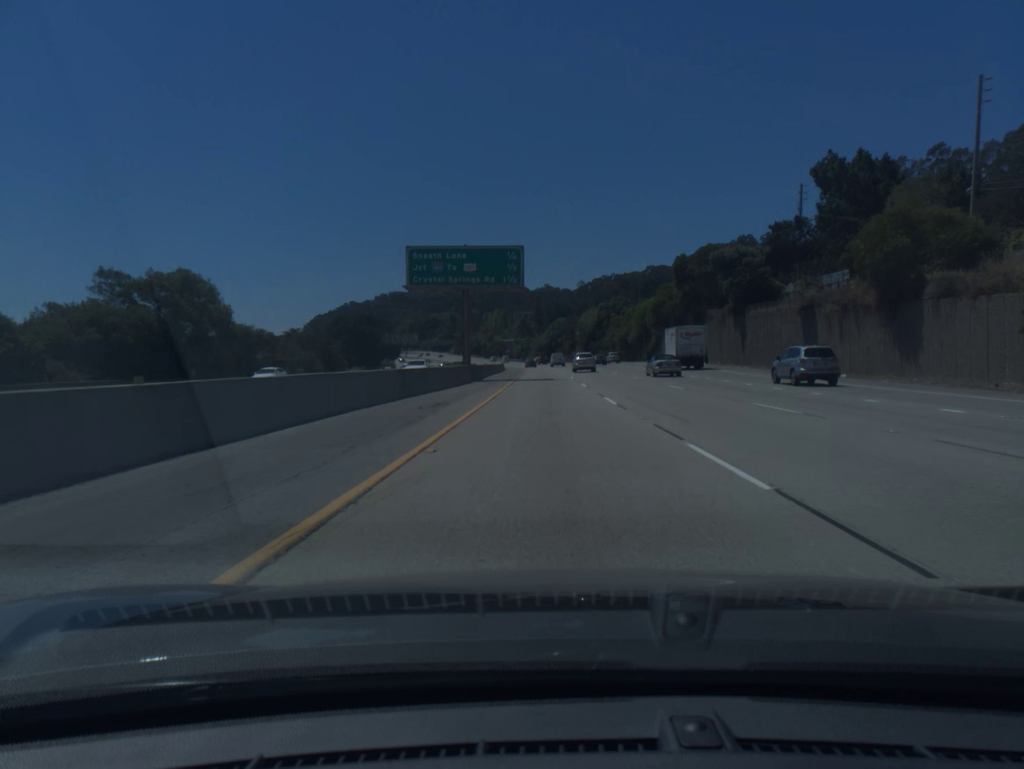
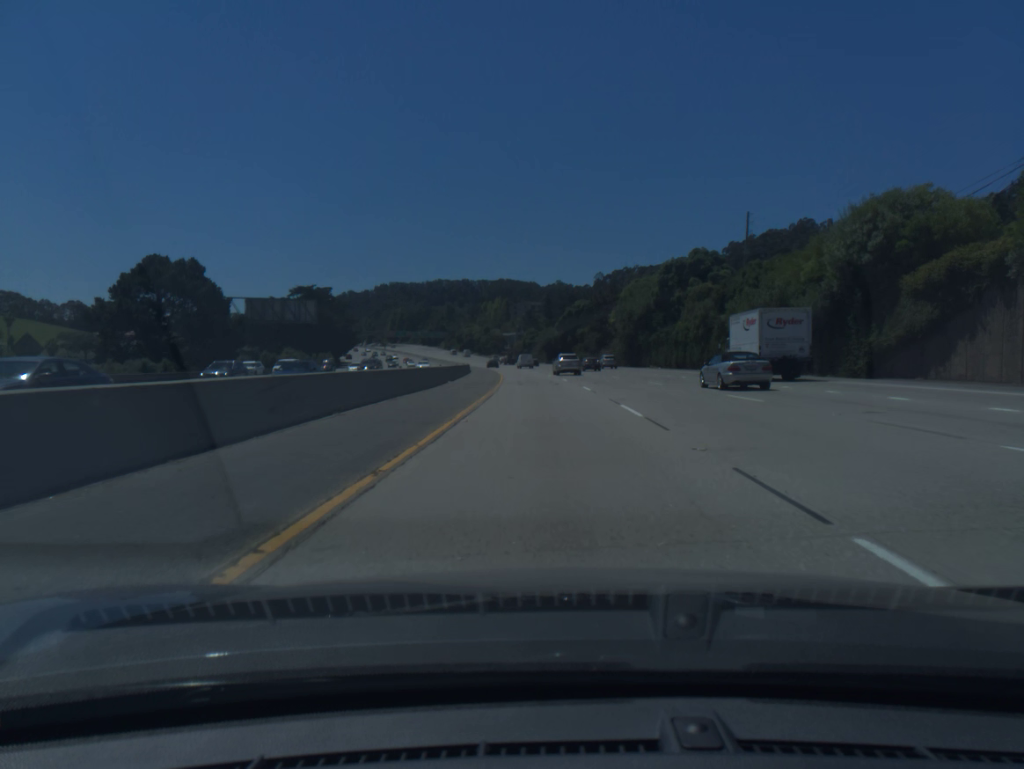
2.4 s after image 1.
(-0.1, +82.9) m; -1°
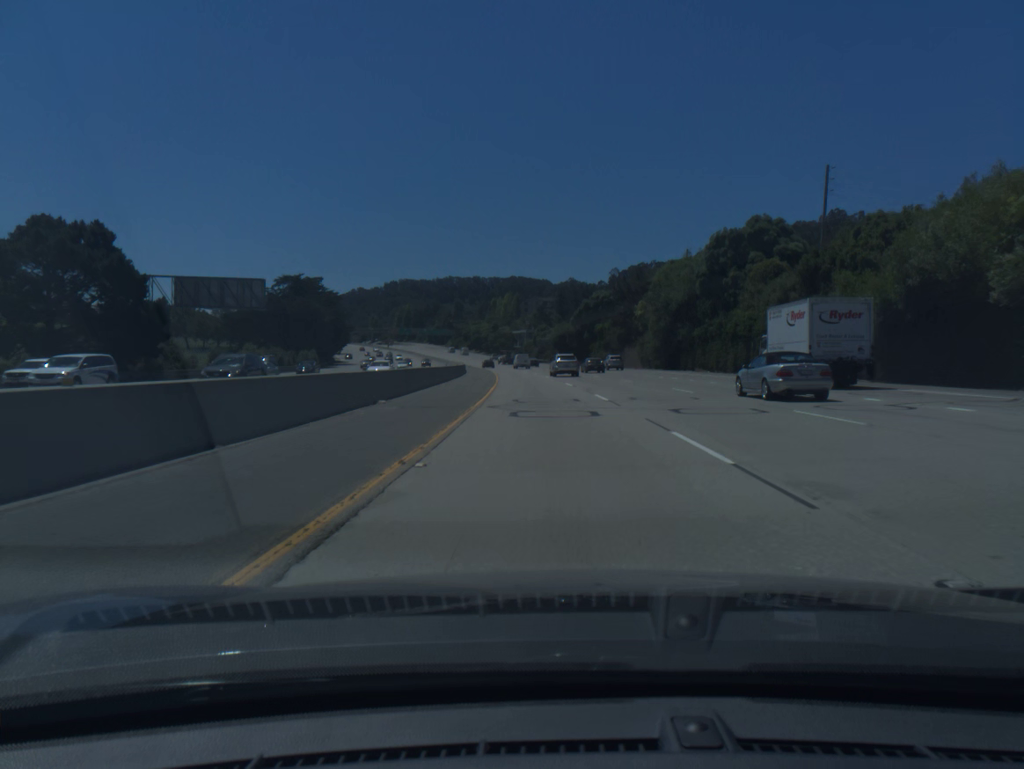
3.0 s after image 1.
(-0.1, +20.7) m; -1°
